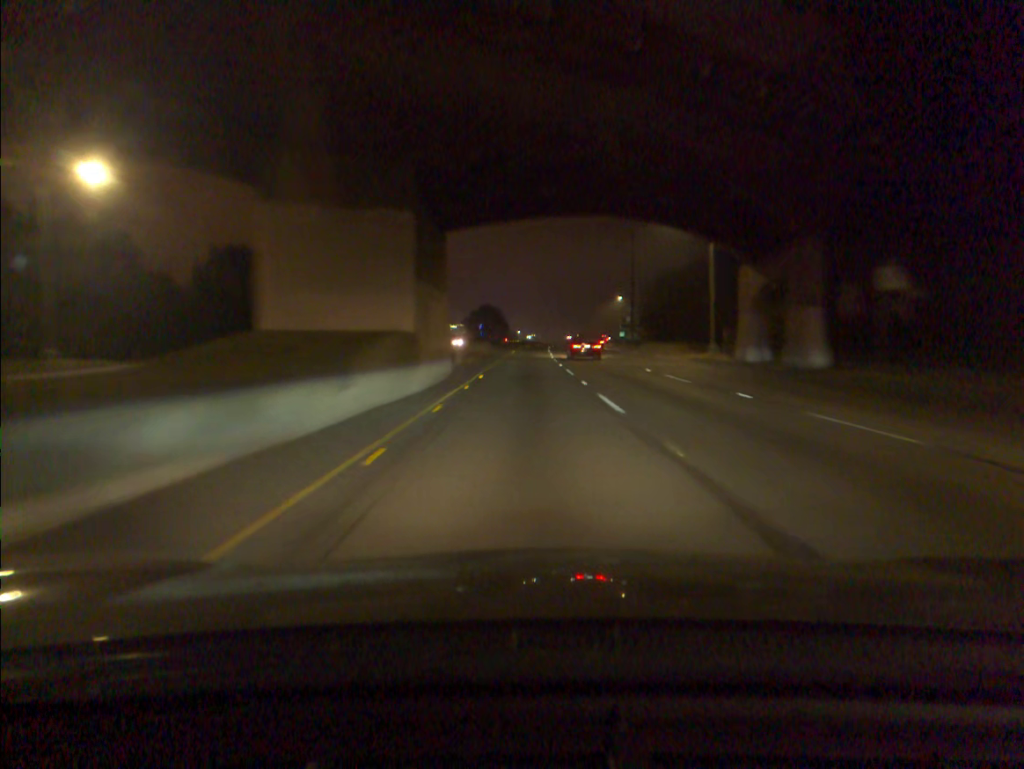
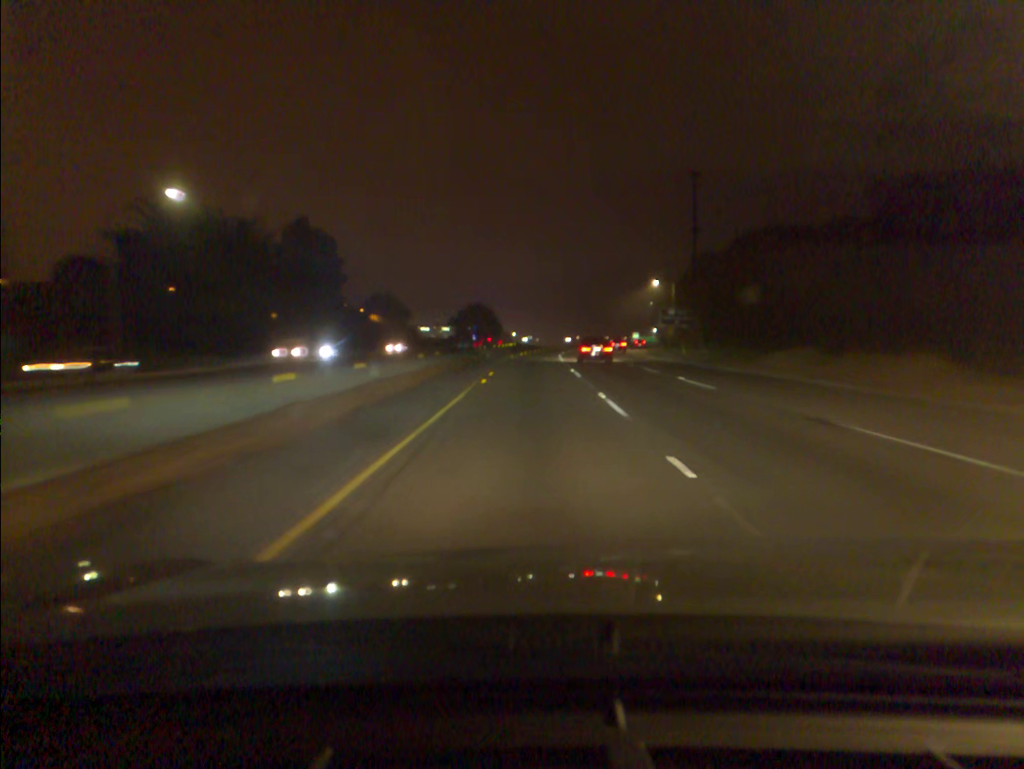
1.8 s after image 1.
(+0.2, +44.6) m; 0°
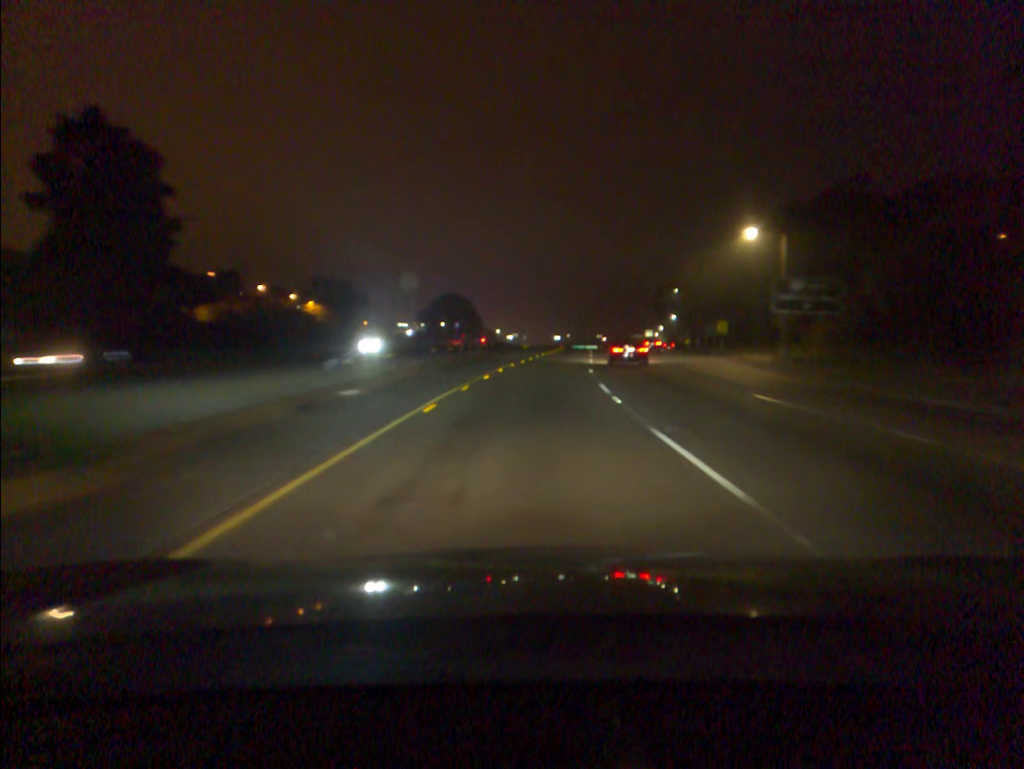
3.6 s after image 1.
(+0.3, +46.5) m; +1°
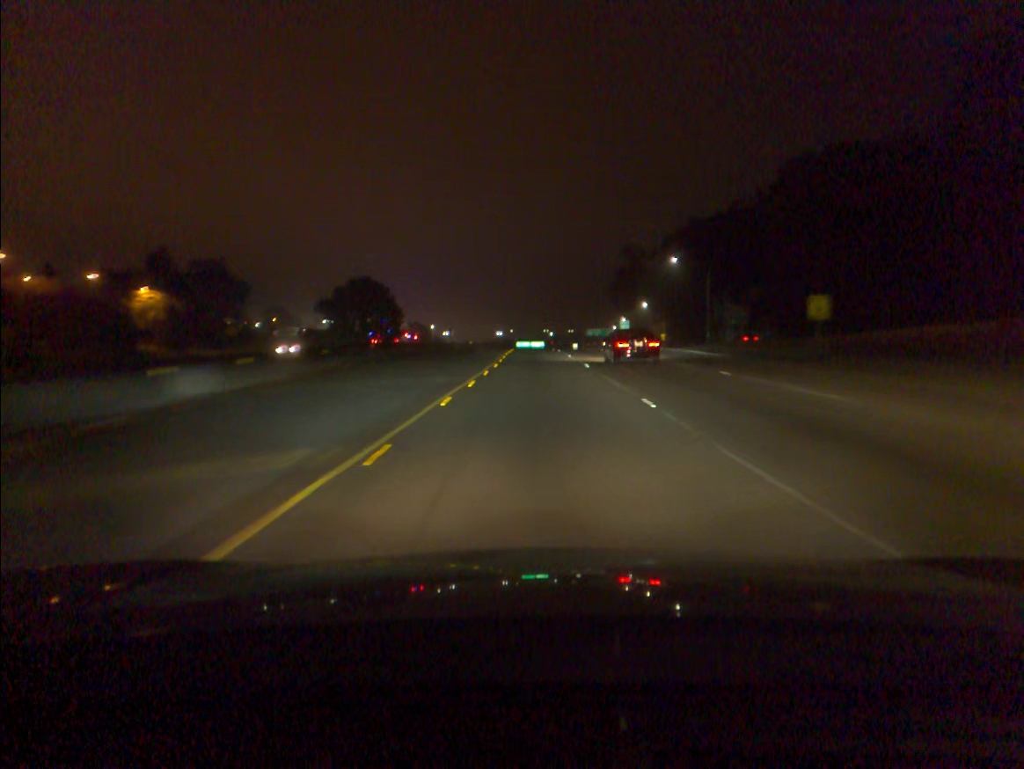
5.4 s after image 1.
(+1.8, +48.0) m; +4°
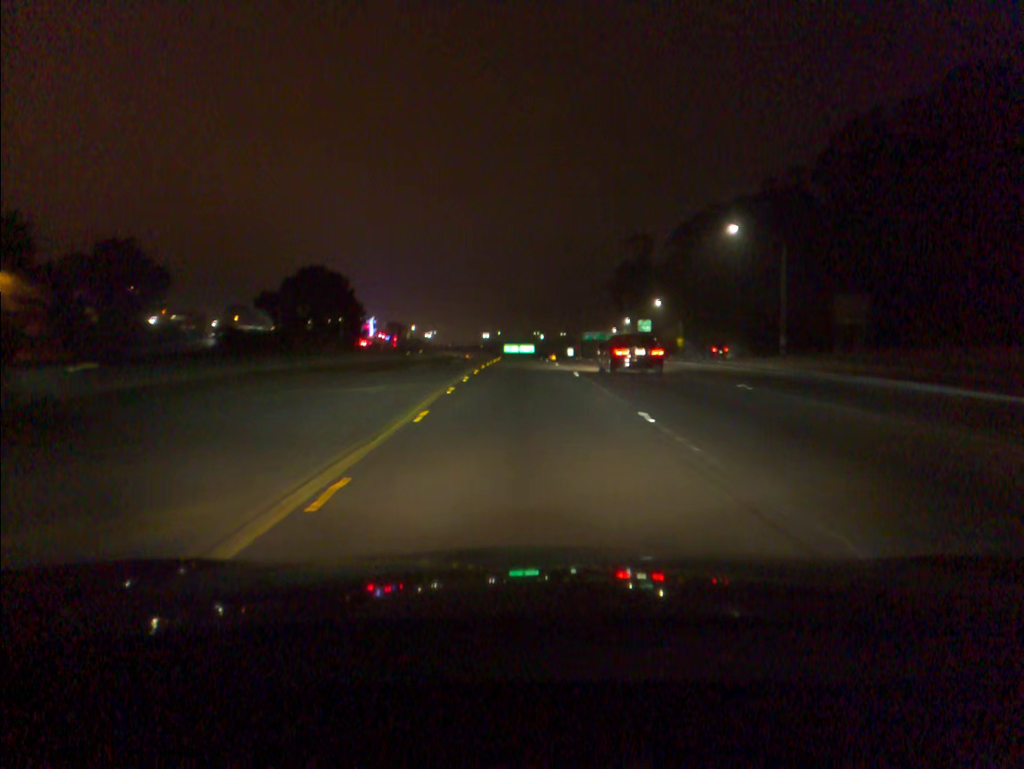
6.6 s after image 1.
(+0.2, +32.2) m; +1°
